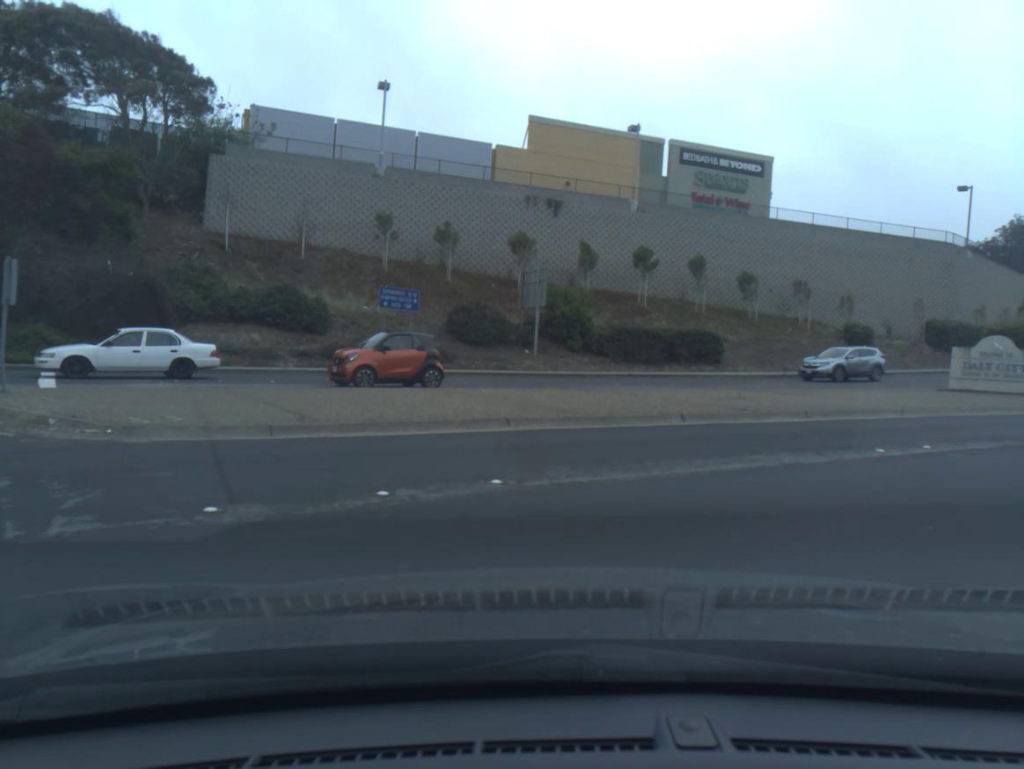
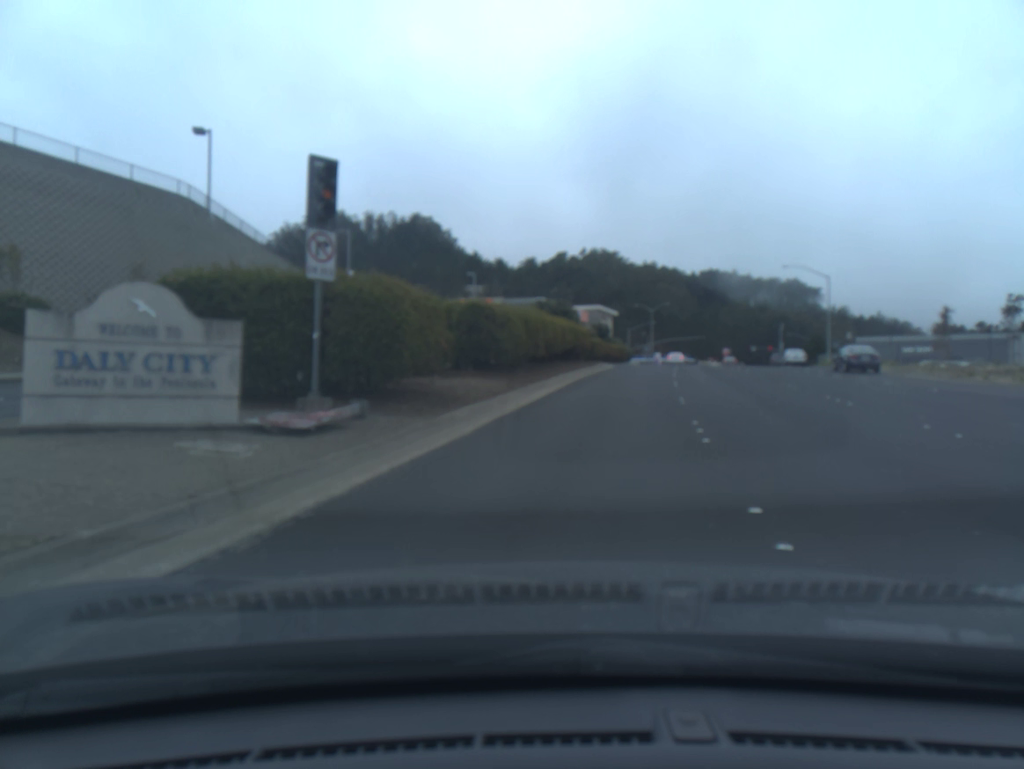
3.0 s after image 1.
(+8.3, +17.6) m; +41°
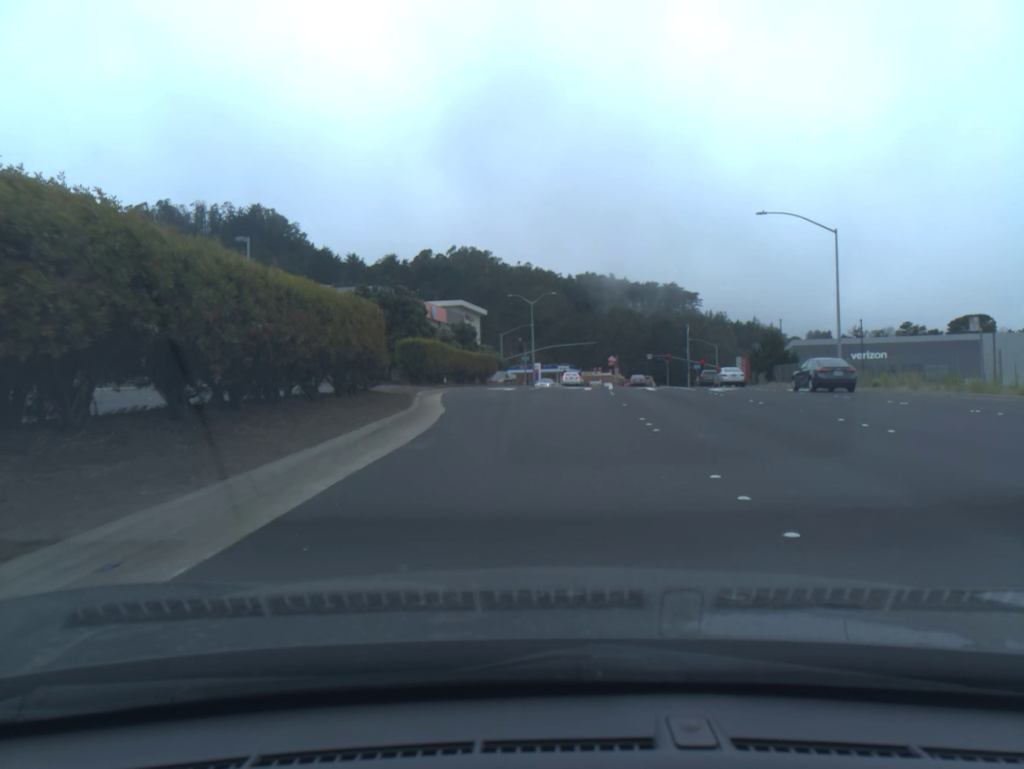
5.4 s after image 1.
(+3.7, +34.4) m; +8°
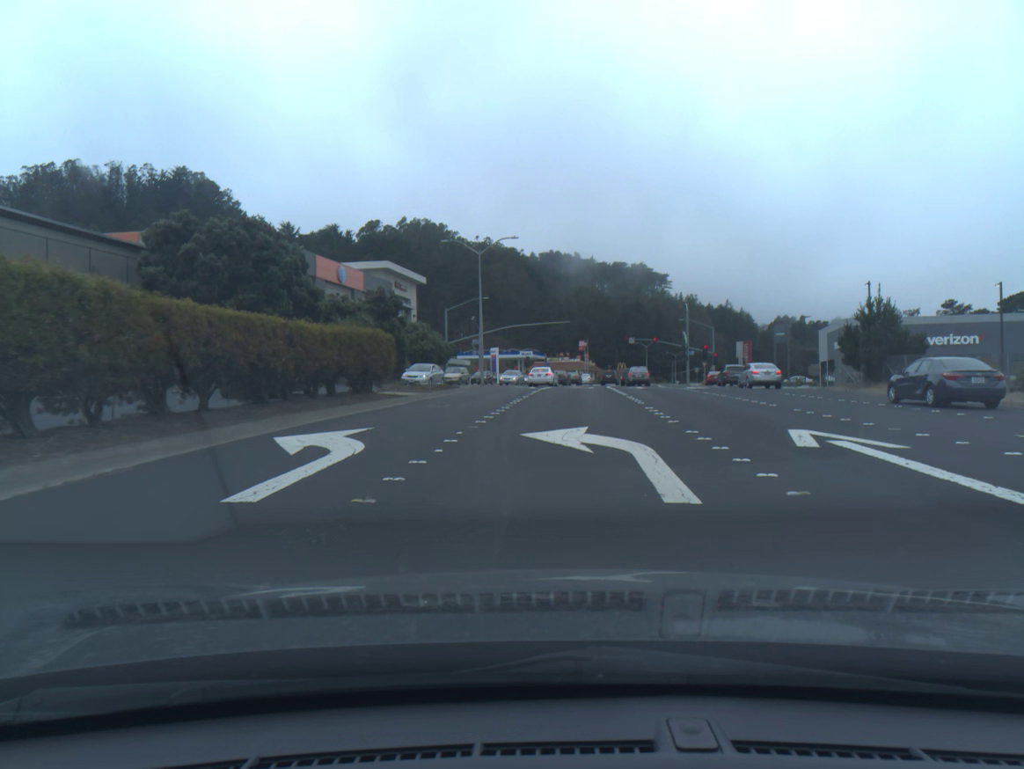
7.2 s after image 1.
(+0.6, +28.5) m; +3°
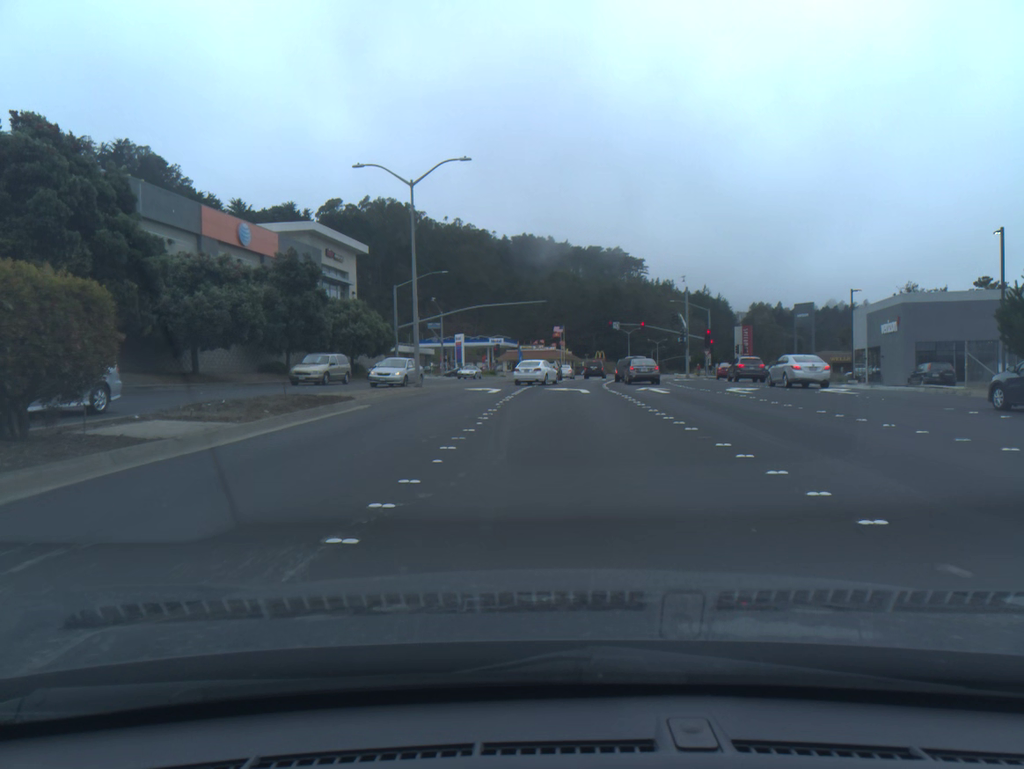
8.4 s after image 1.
(+0.3, +17.1) m; +2°
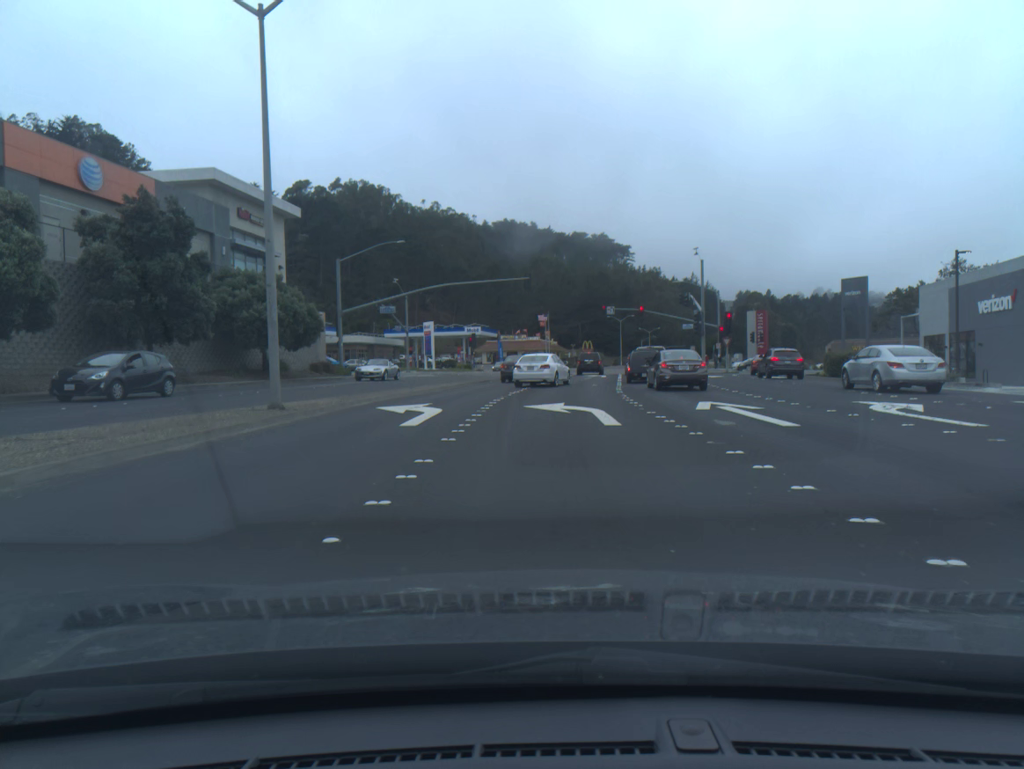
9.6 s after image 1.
(+0.2, +15.7) m; +1°
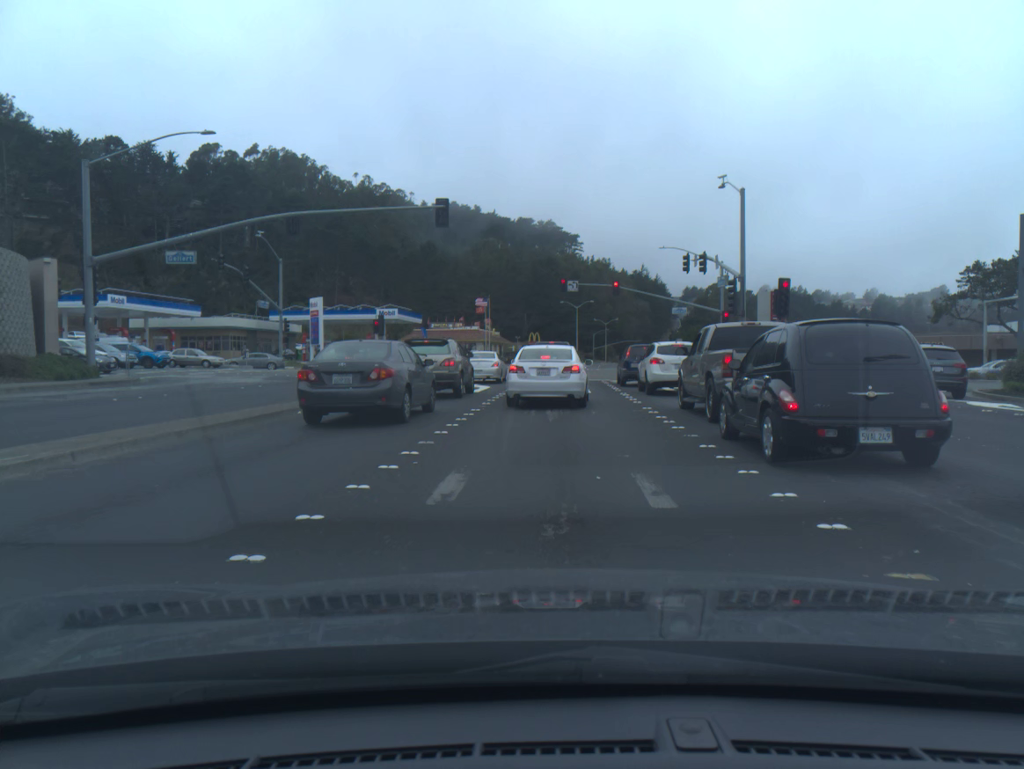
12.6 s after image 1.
(+0.9, +28.6) m; +4°
